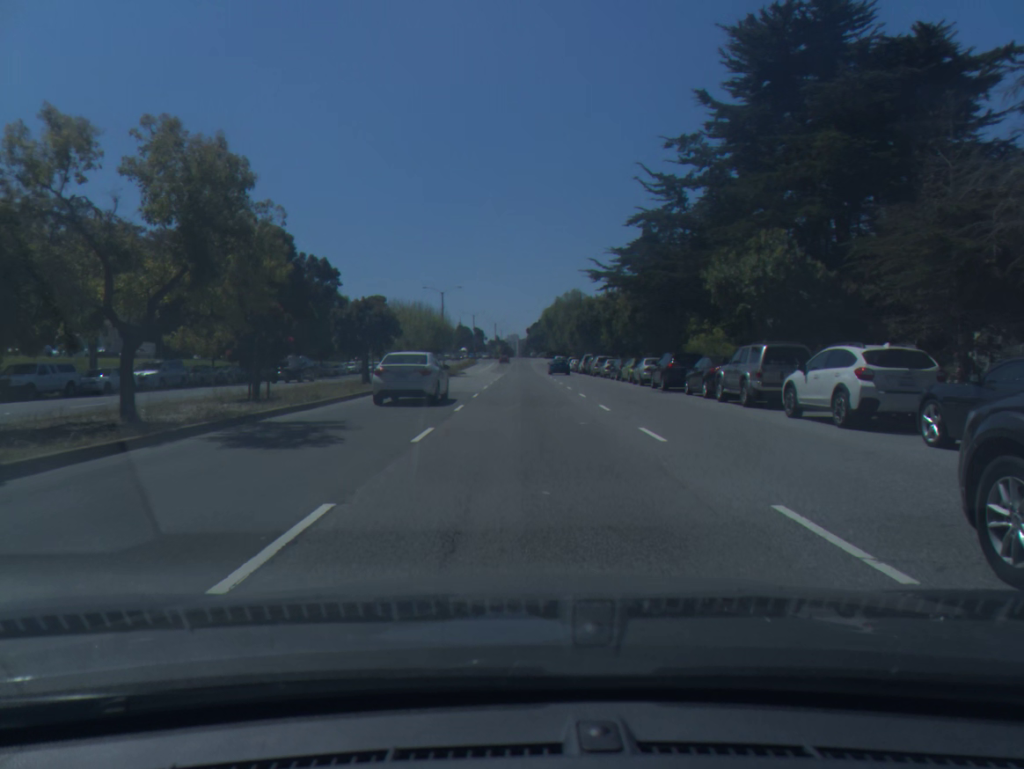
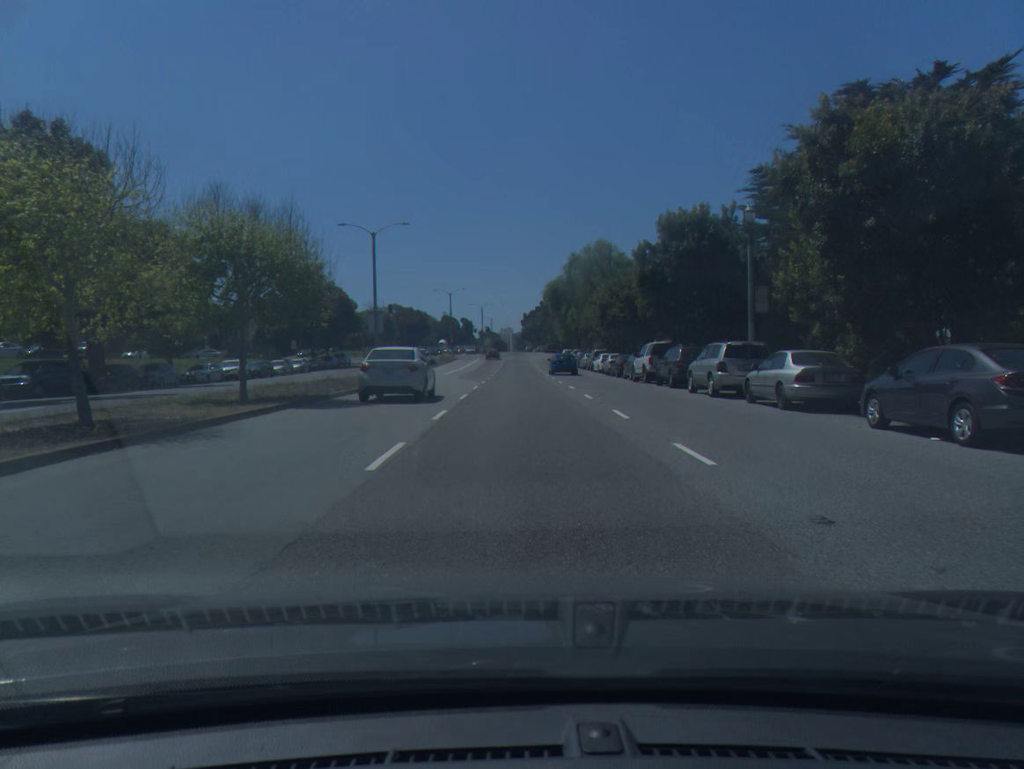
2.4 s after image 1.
(+0.1, +39.4) m; 0°
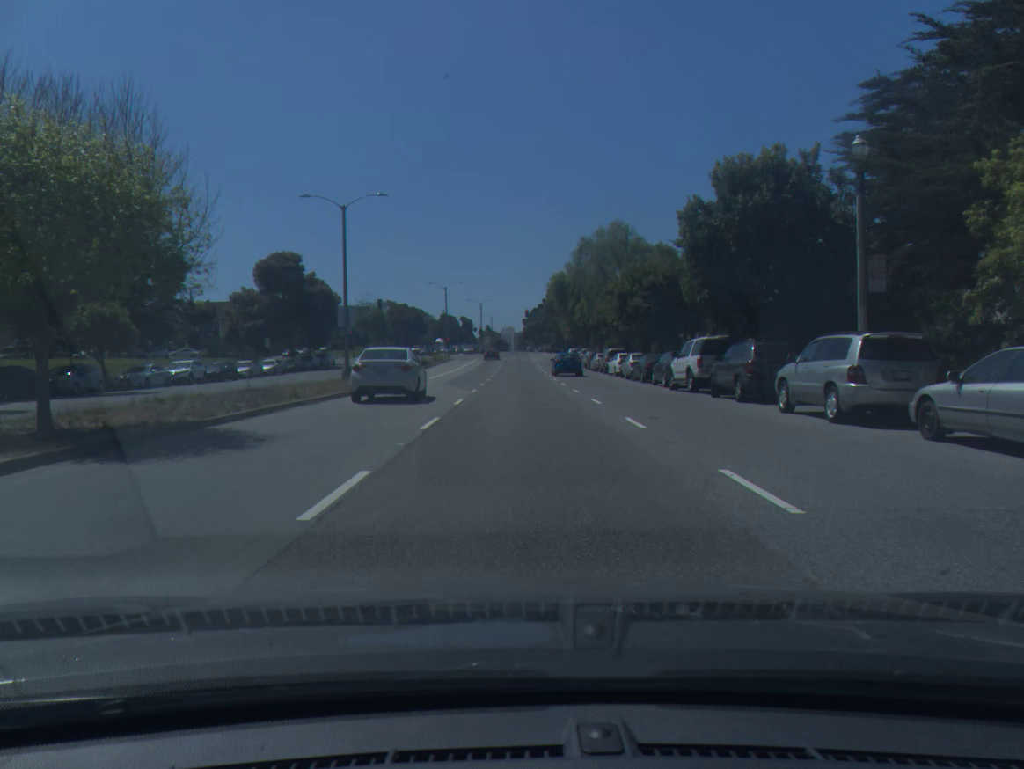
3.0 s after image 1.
(0.0, +9.1) m; 0°
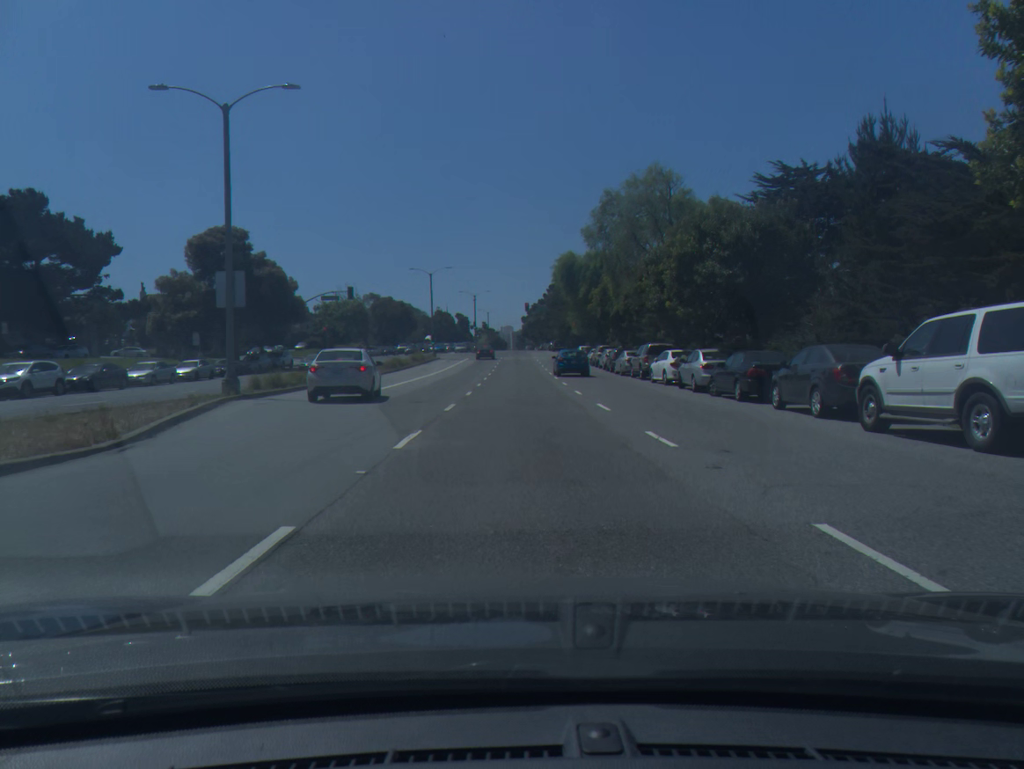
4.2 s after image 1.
(0.0, +17.1) m; 0°
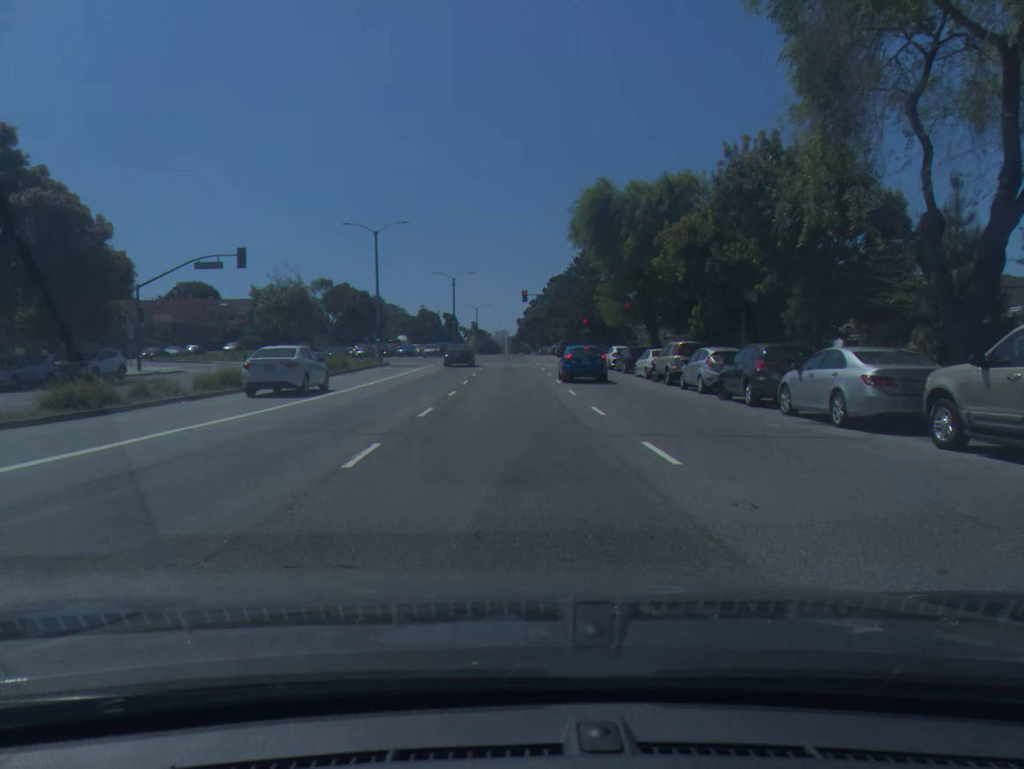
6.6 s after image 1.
(+0.2, +31.0) m; 0°
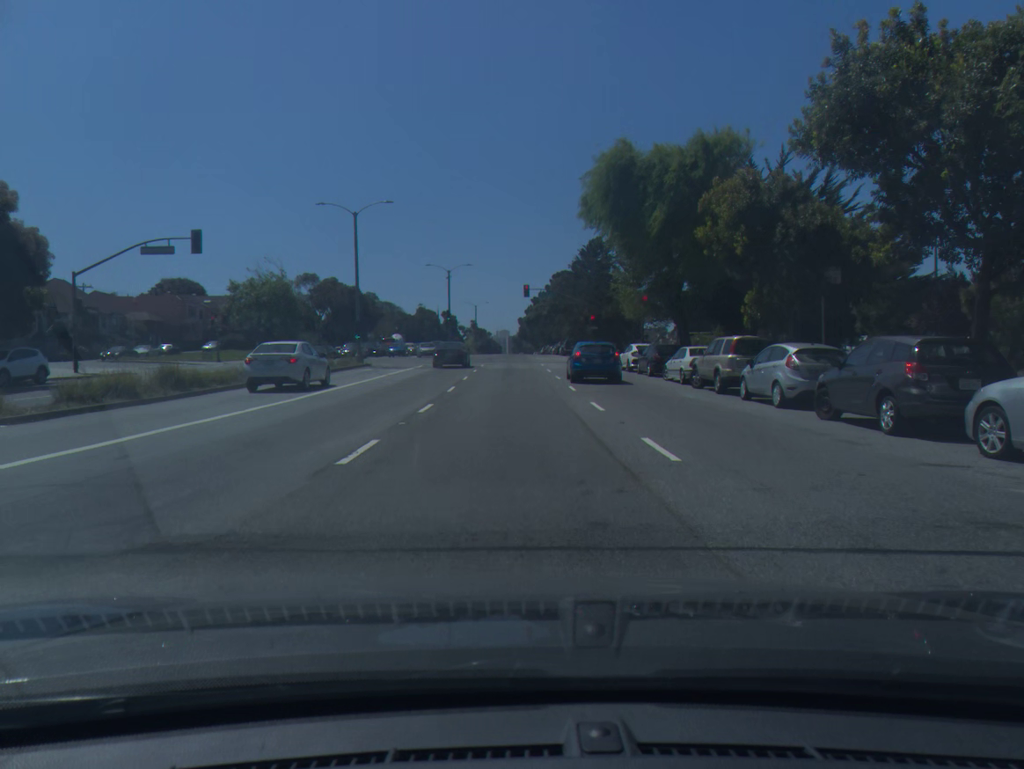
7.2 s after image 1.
(0.0, +7.2) m; 0°
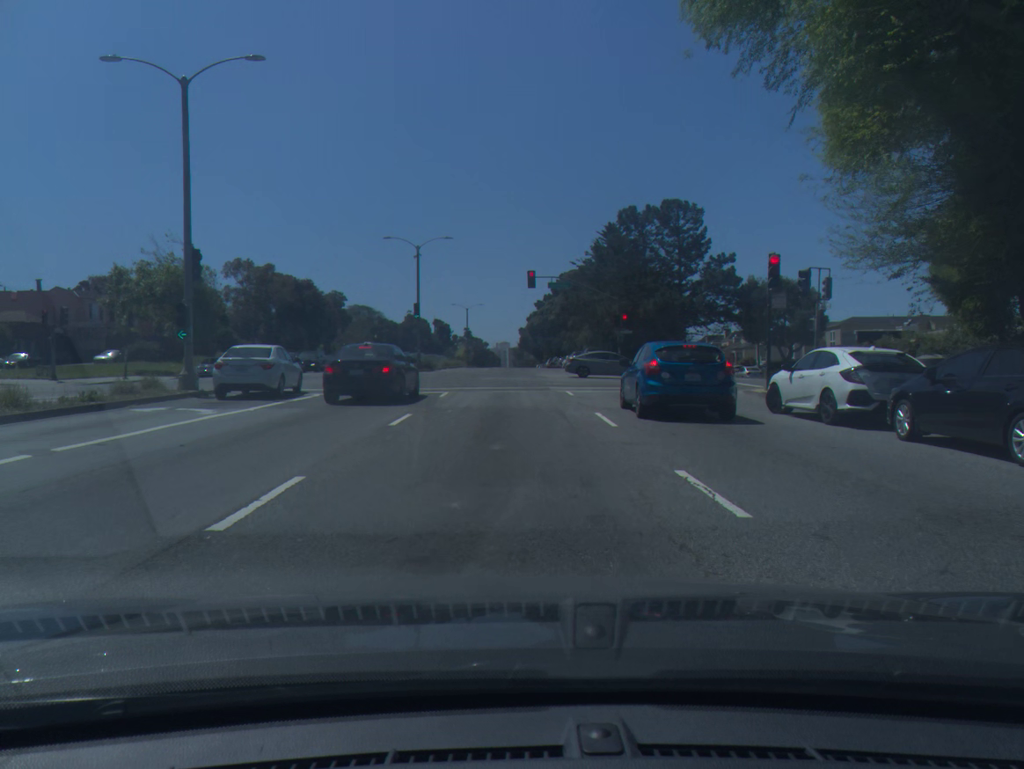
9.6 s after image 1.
(0.0, +25.1) m; 0°
